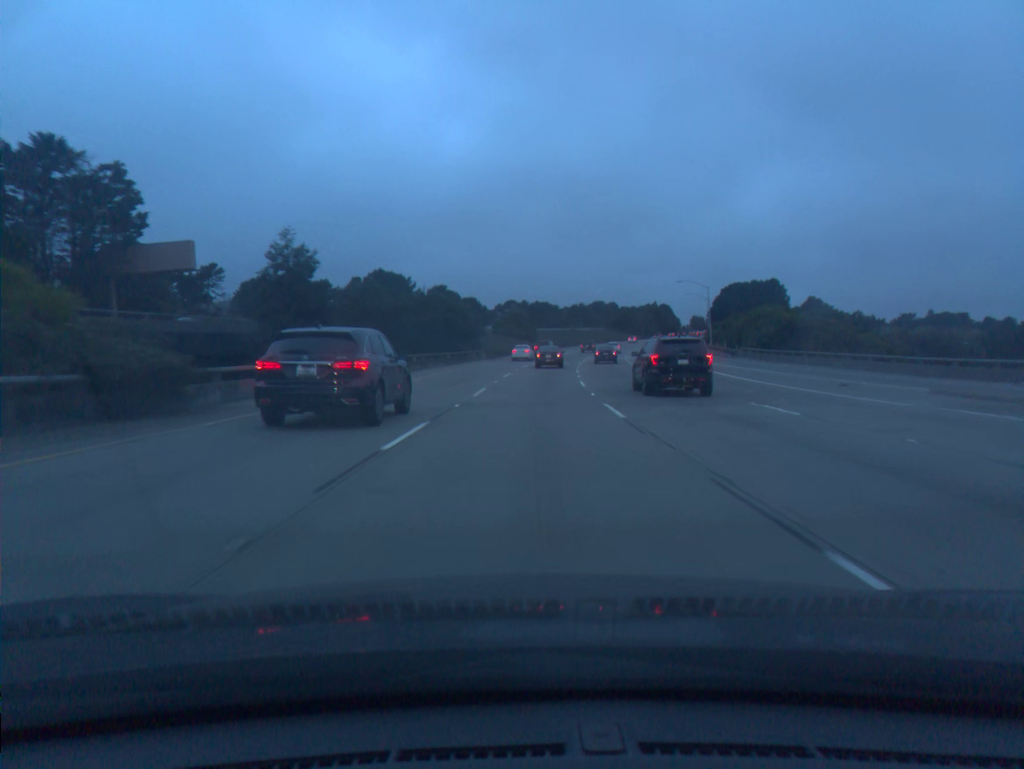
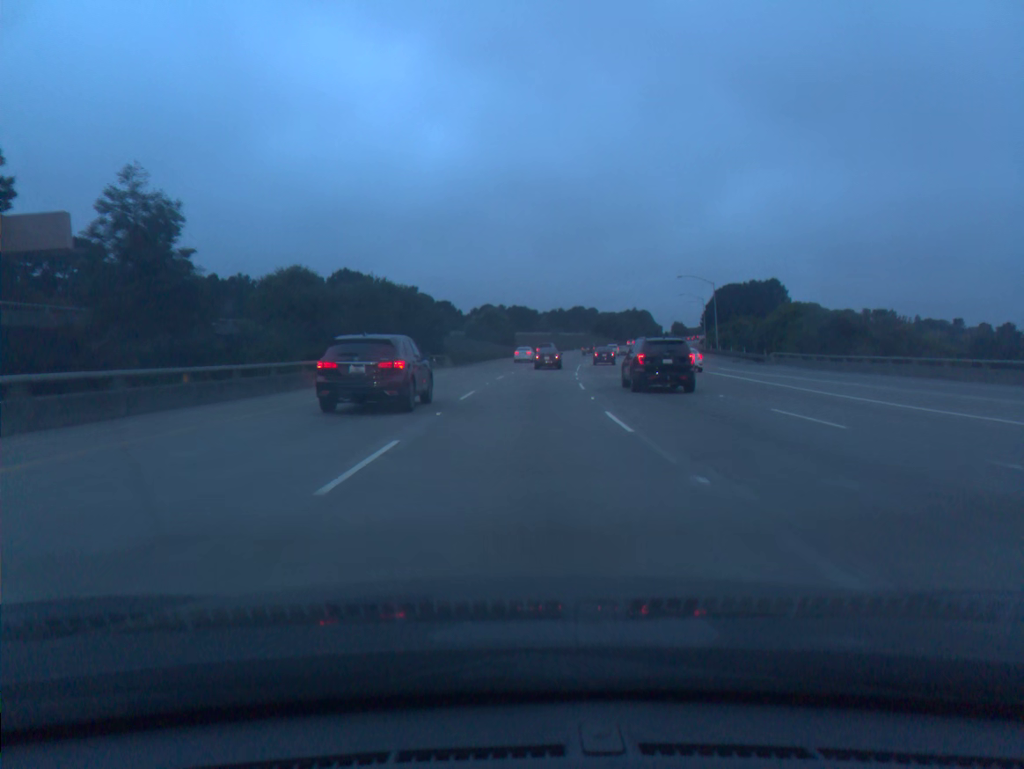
(+0.2, +16.5) m; +2°
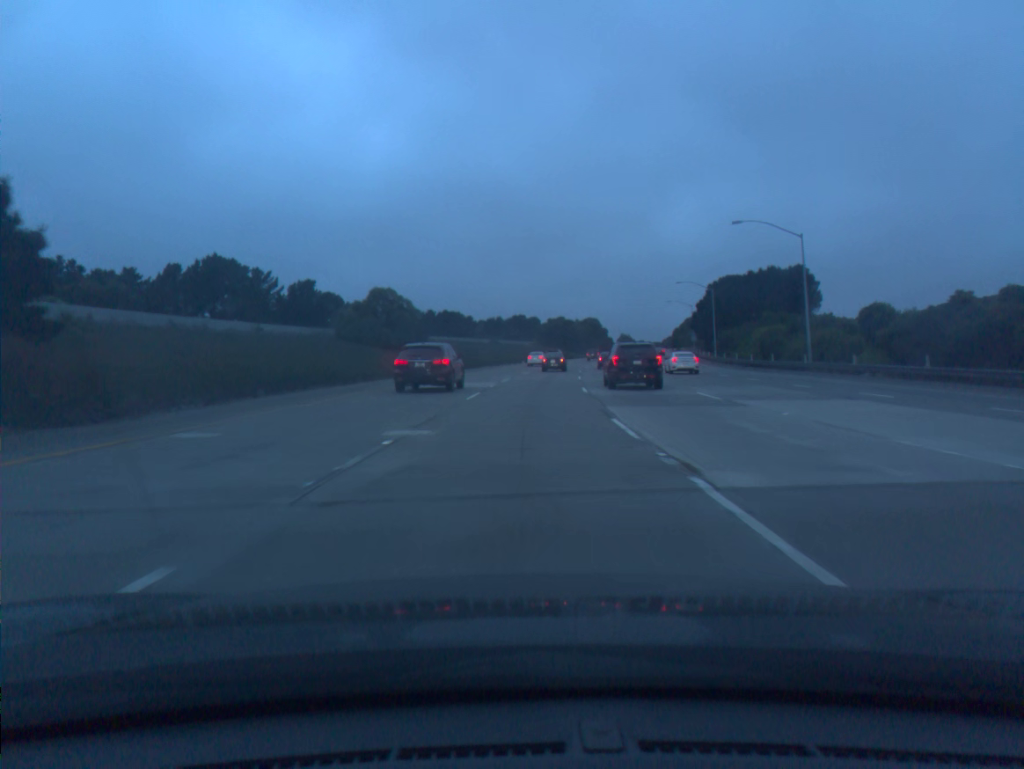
(+2.1, +49.8) m; +5°
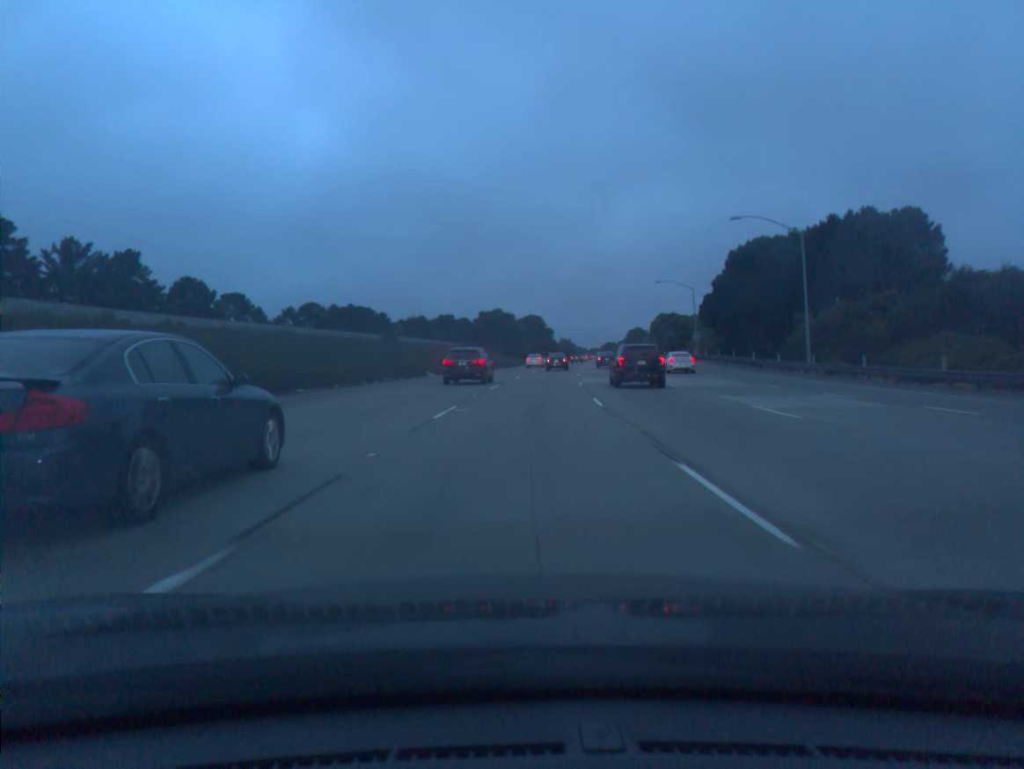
(+2.1, +50.6) m; +5°
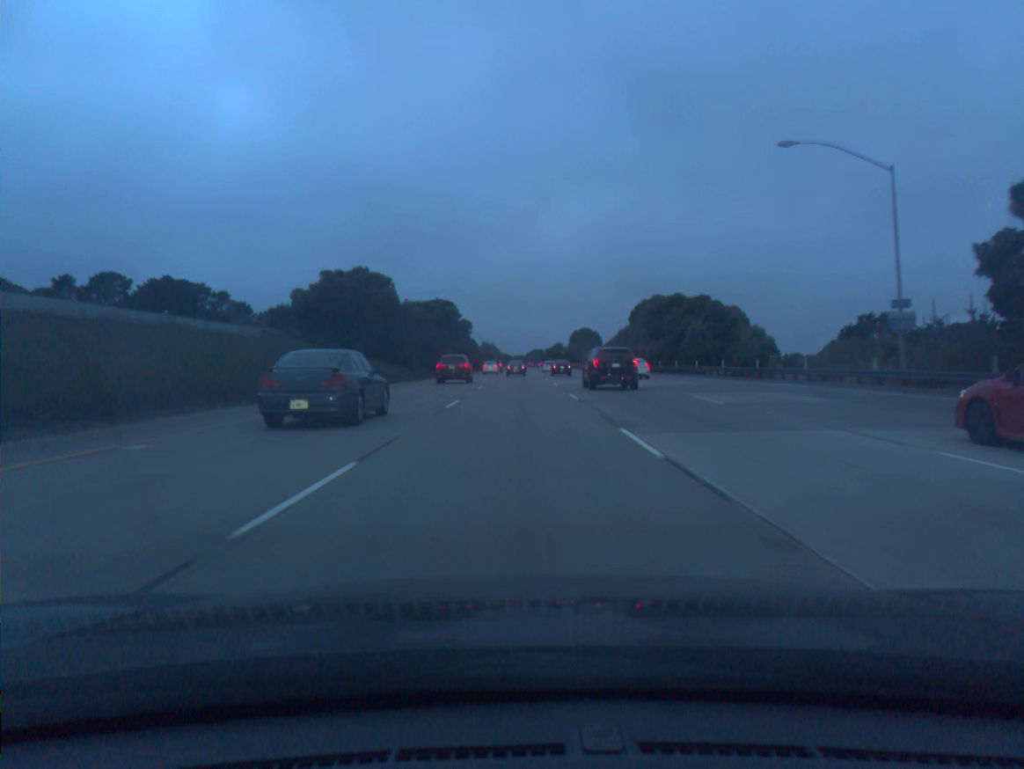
(+3.8, +68.2) m; +6°
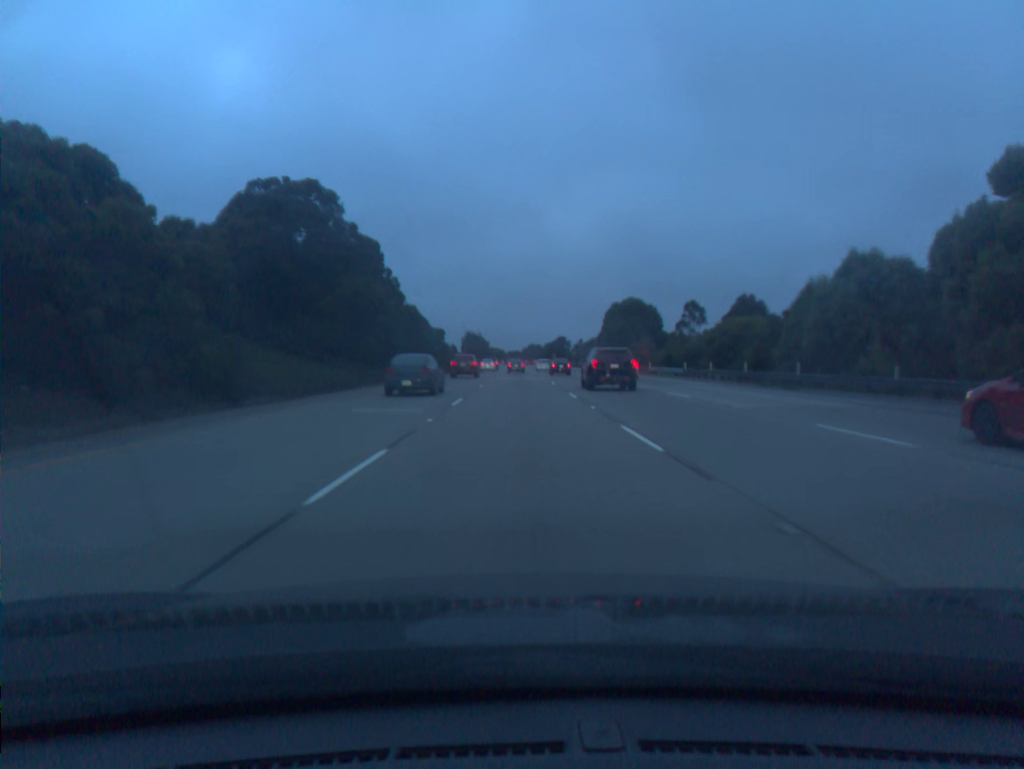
(+0.4, +86.6) m; 0°
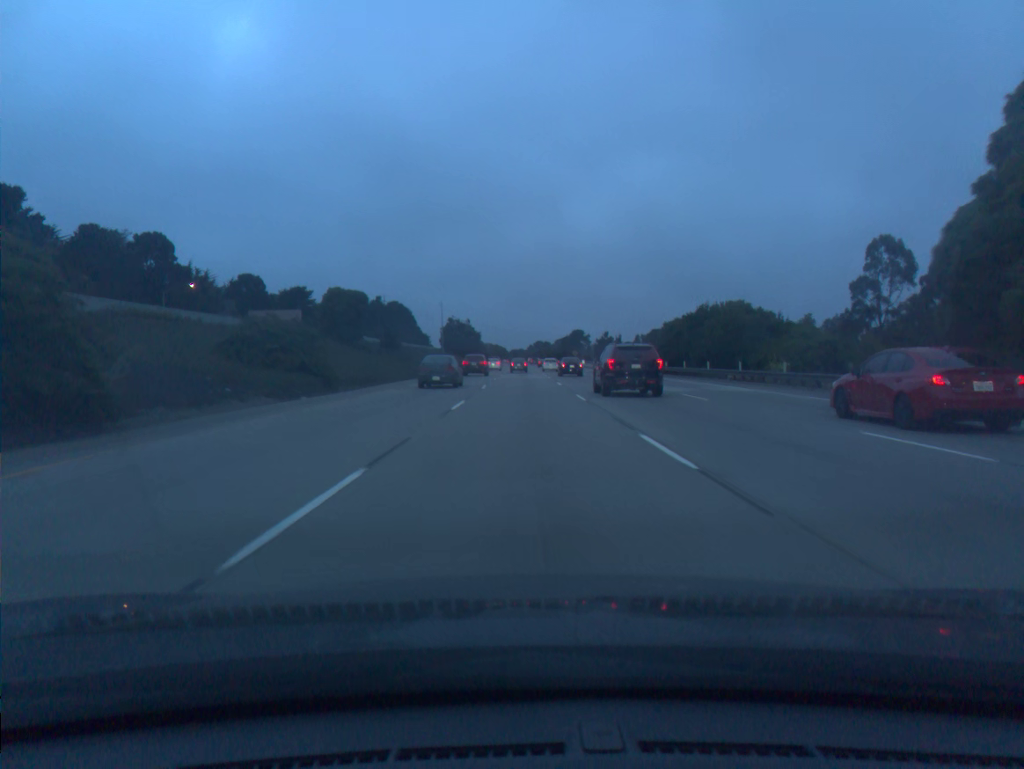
(-0.1, +89.4) m; 0°
